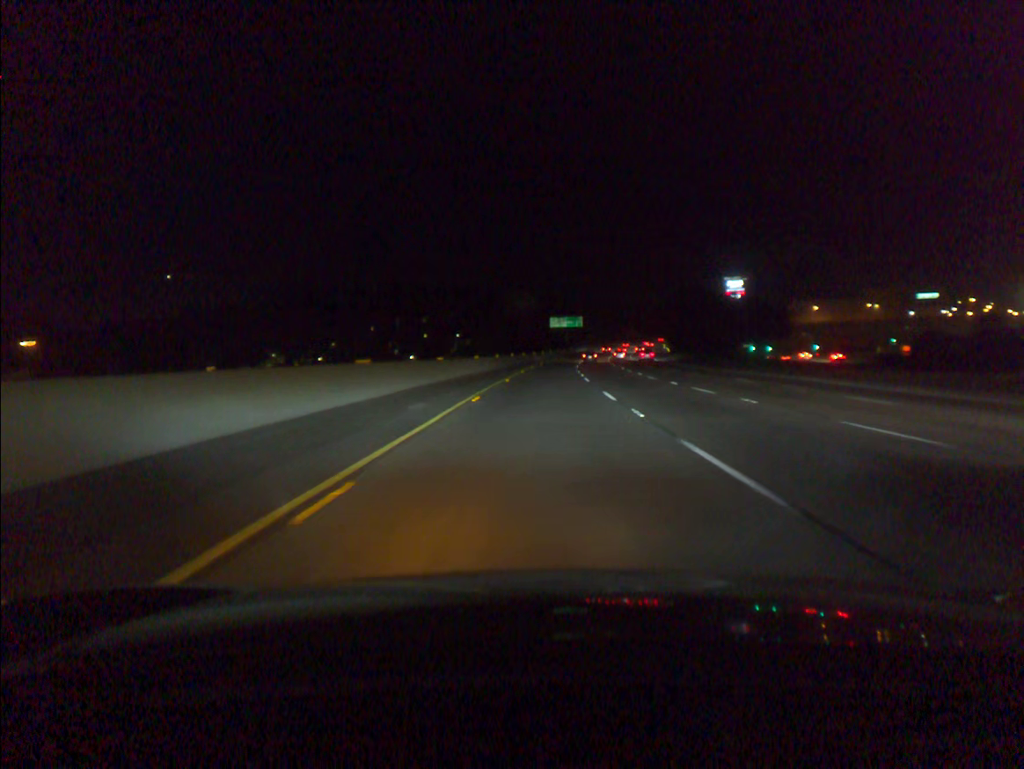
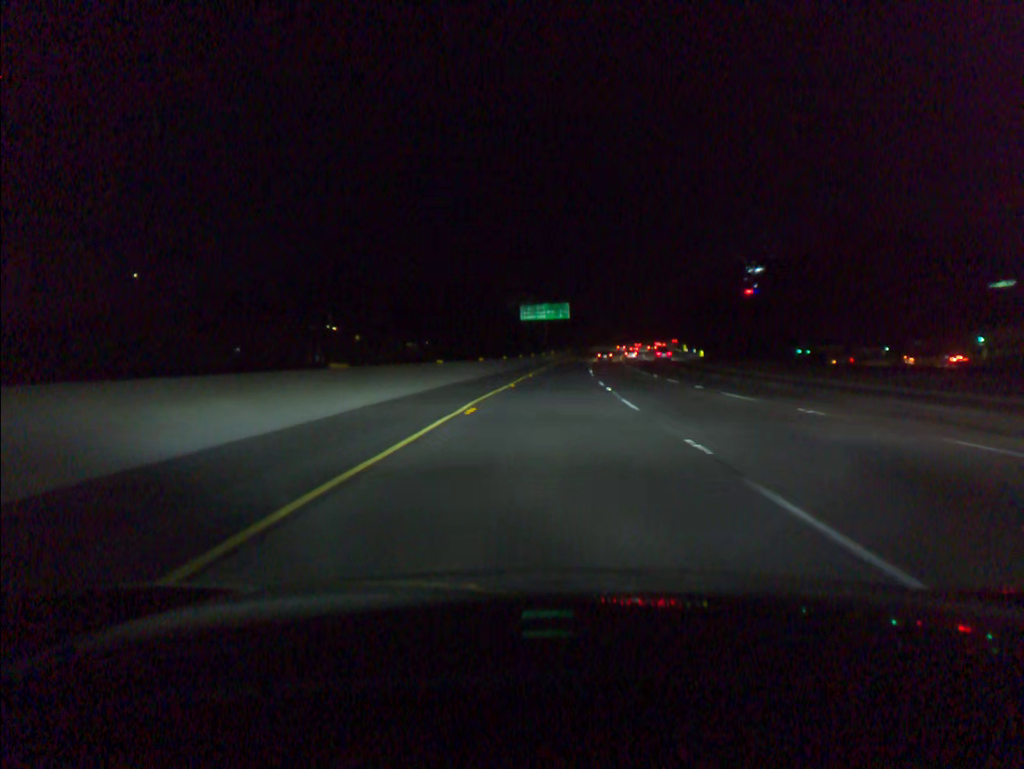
(+1.0, +62.3) m; +2°
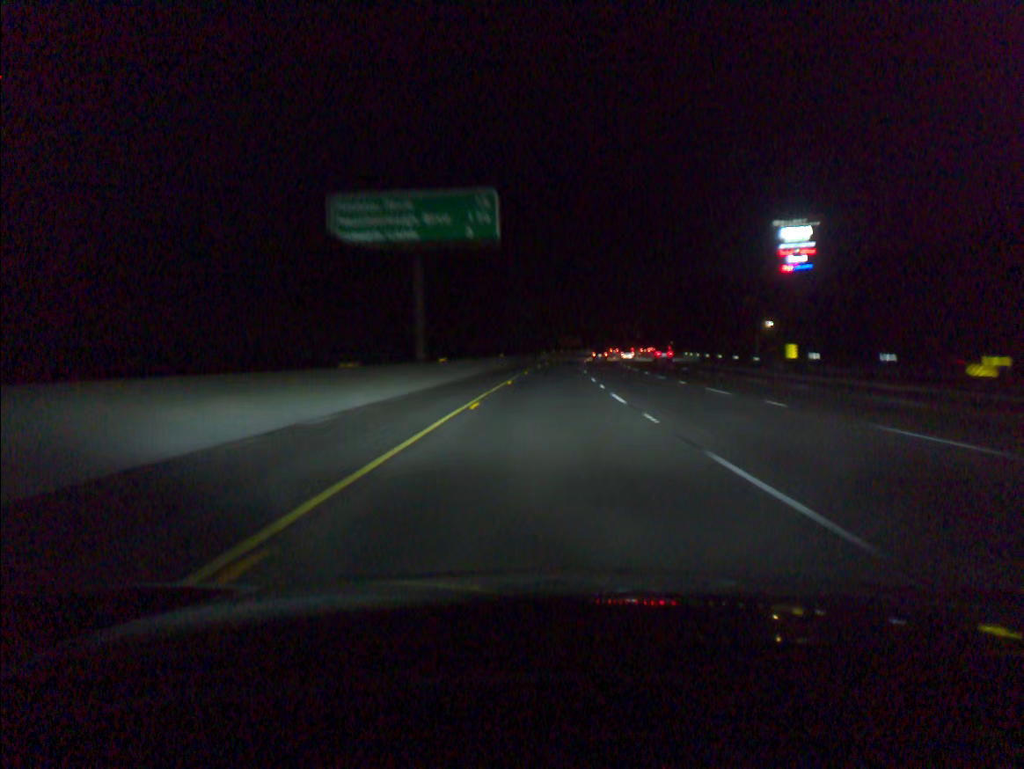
(+3.5, +85.7) m; +5°
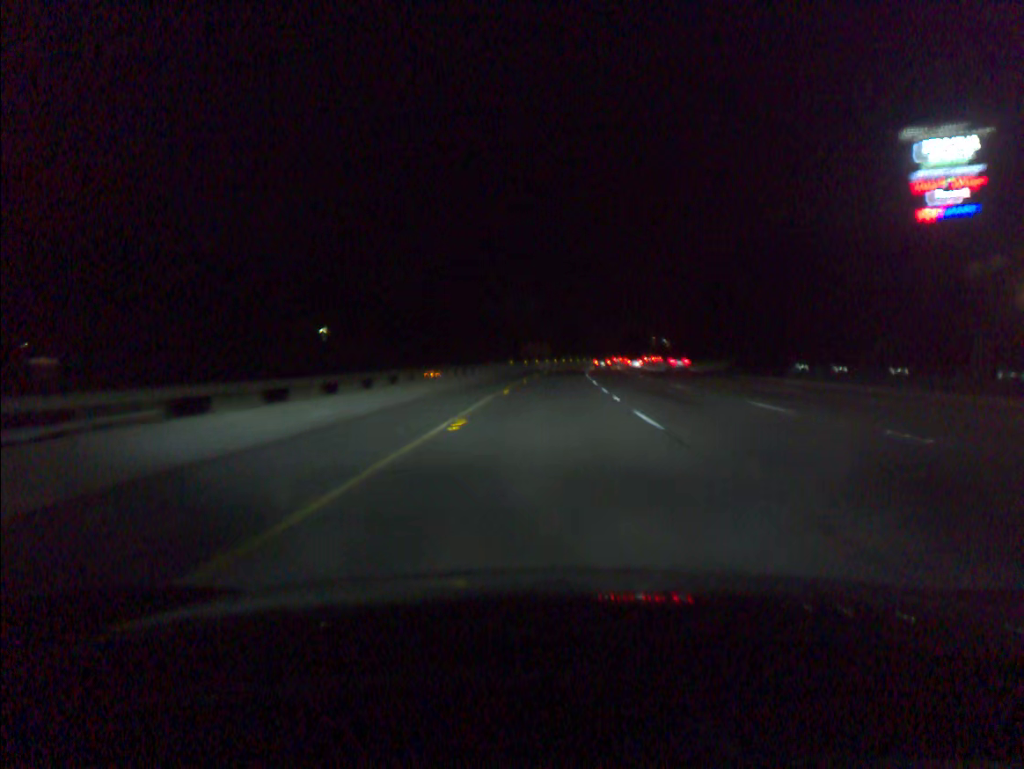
(+1.5, +64.6) m; +3°
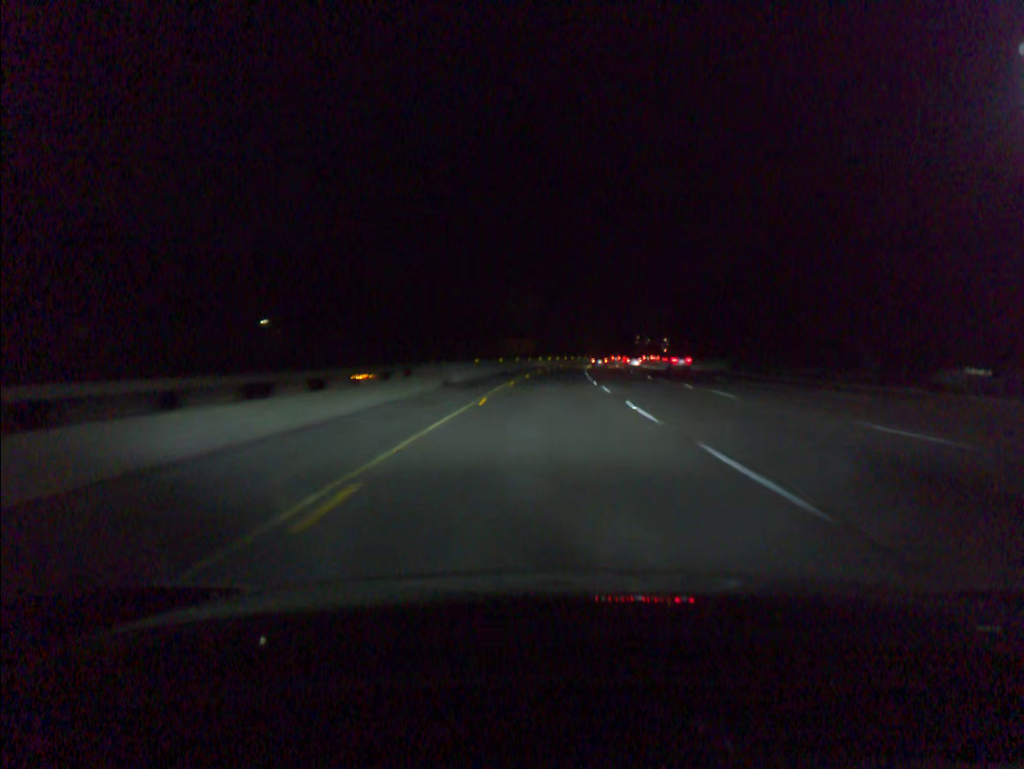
(+0.2, +22.9) m; +1°
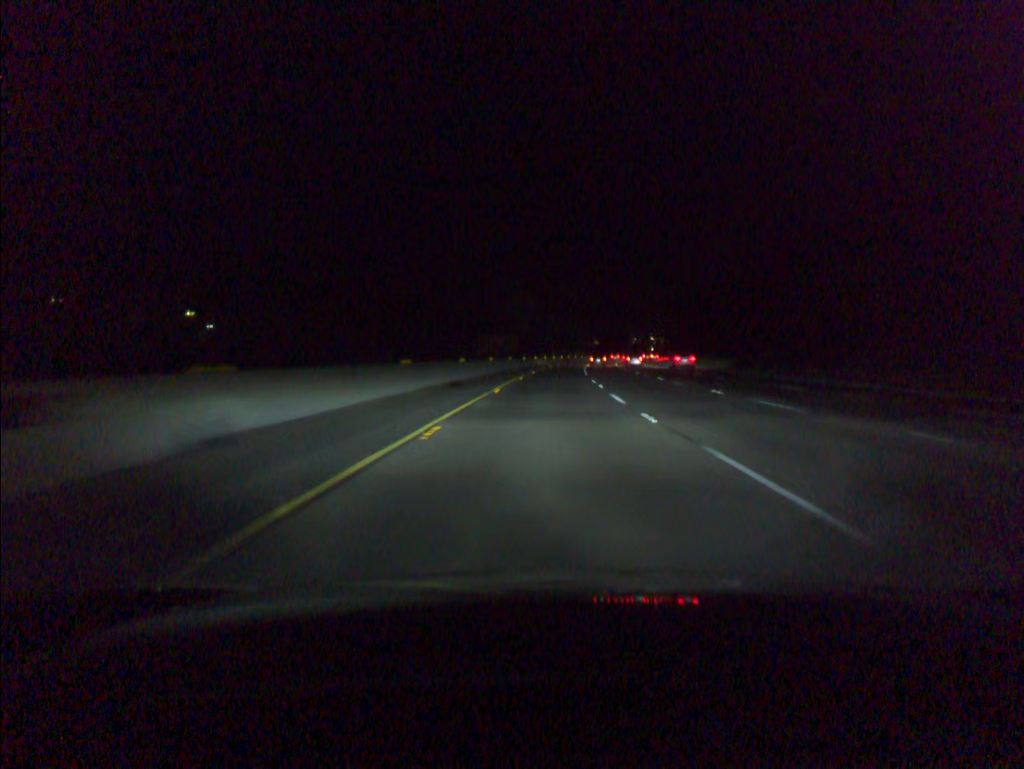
(+0.2, +21.2) m; +1°
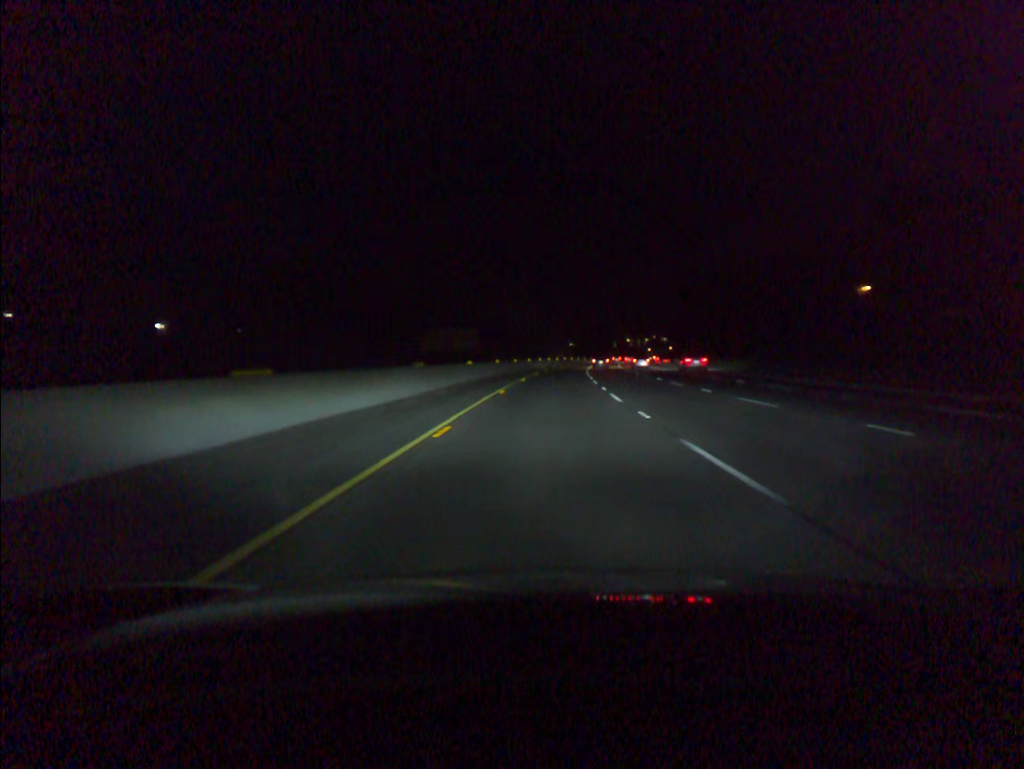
(+0.7, +42.5) m; +2°
